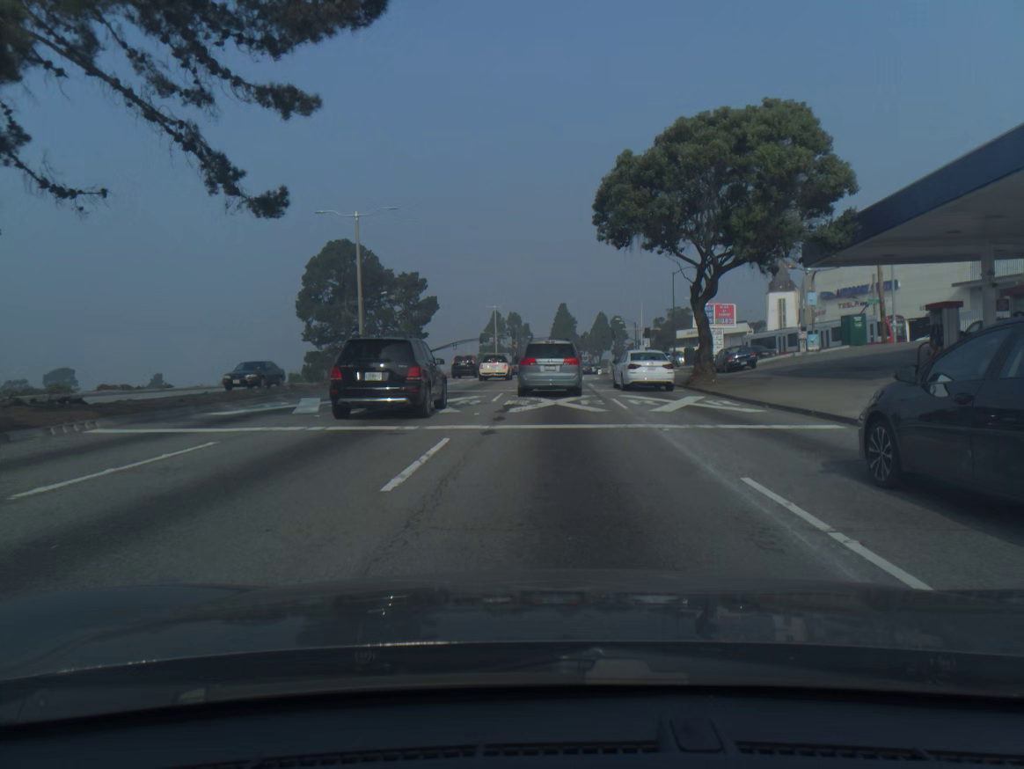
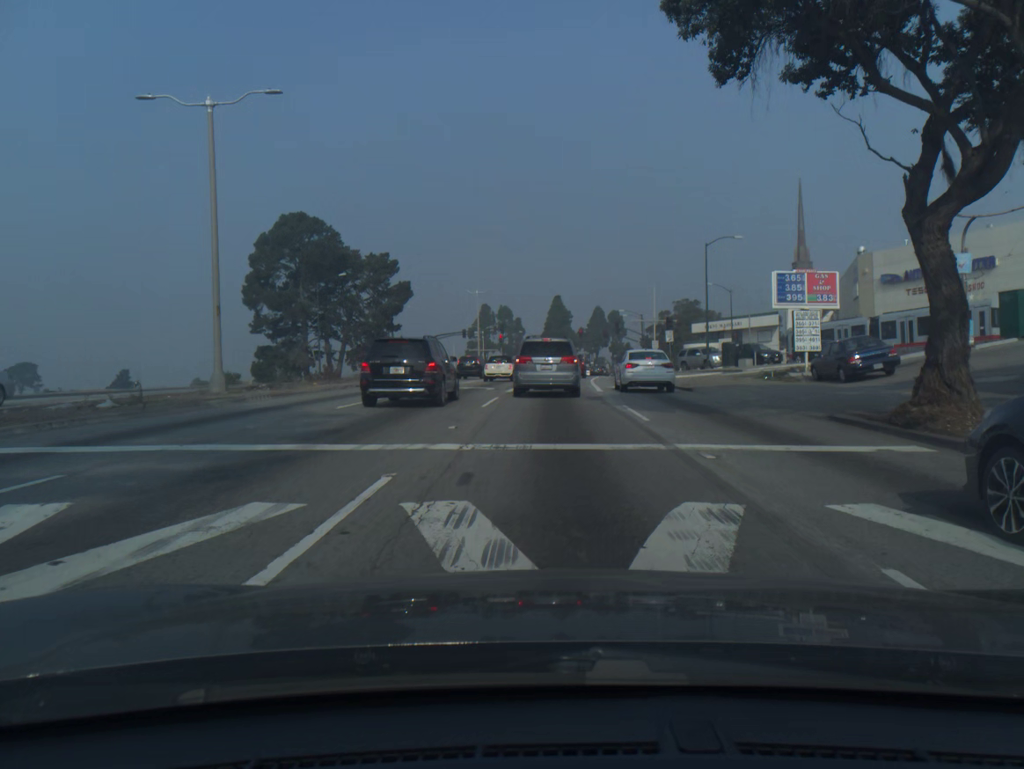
(+0.1, +18.3) m; 0°
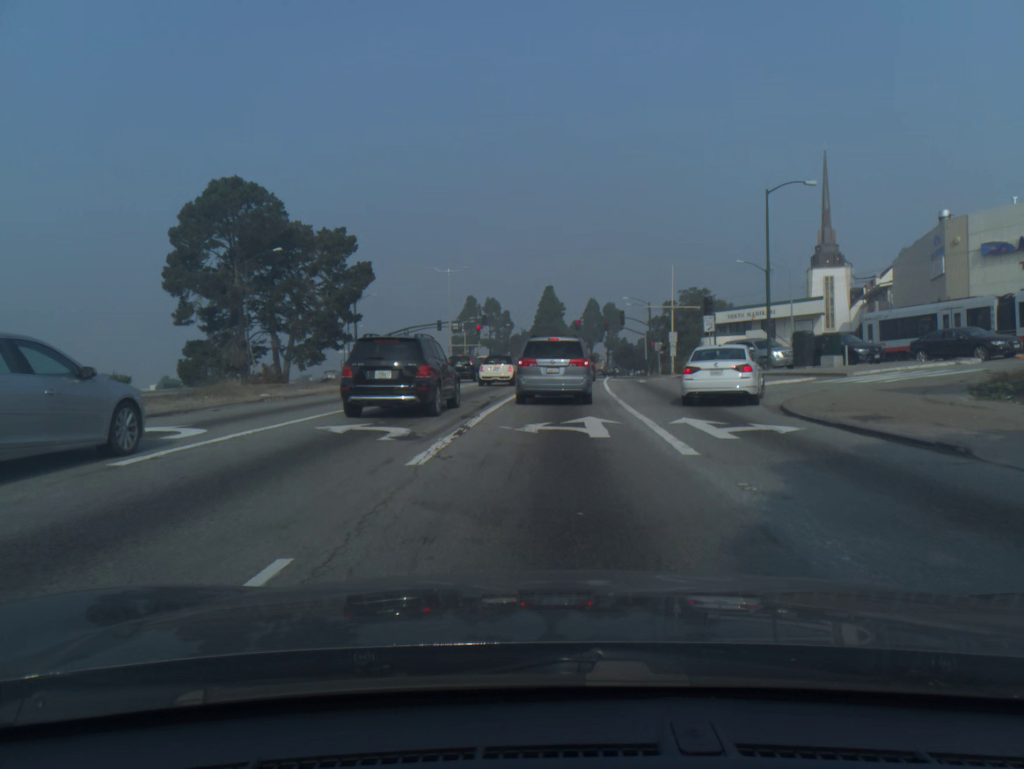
(+0.1, +18.1) m; +1°
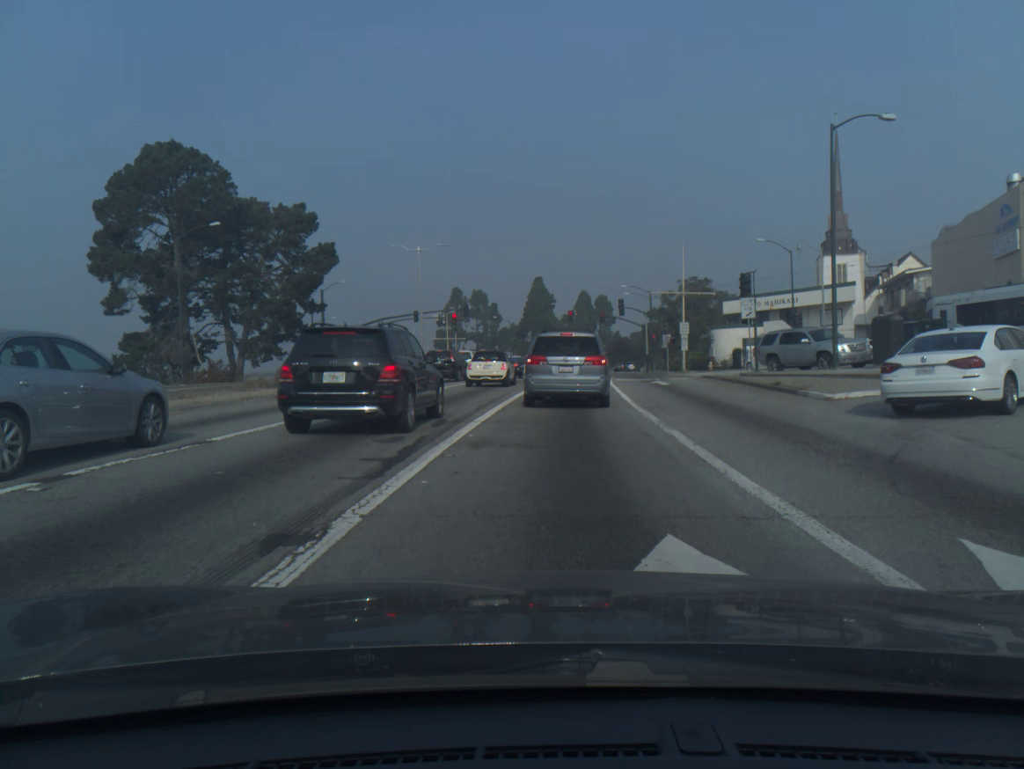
(+0.1, +10.7) m; +1°
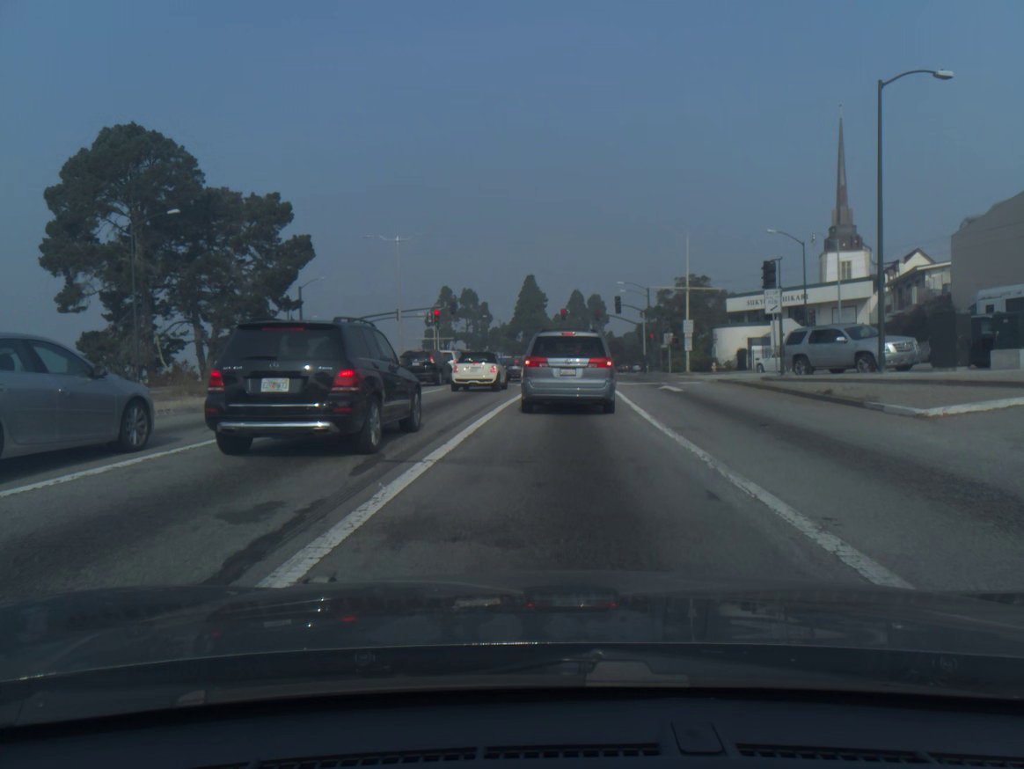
(0.0, +4.9) m; +1°
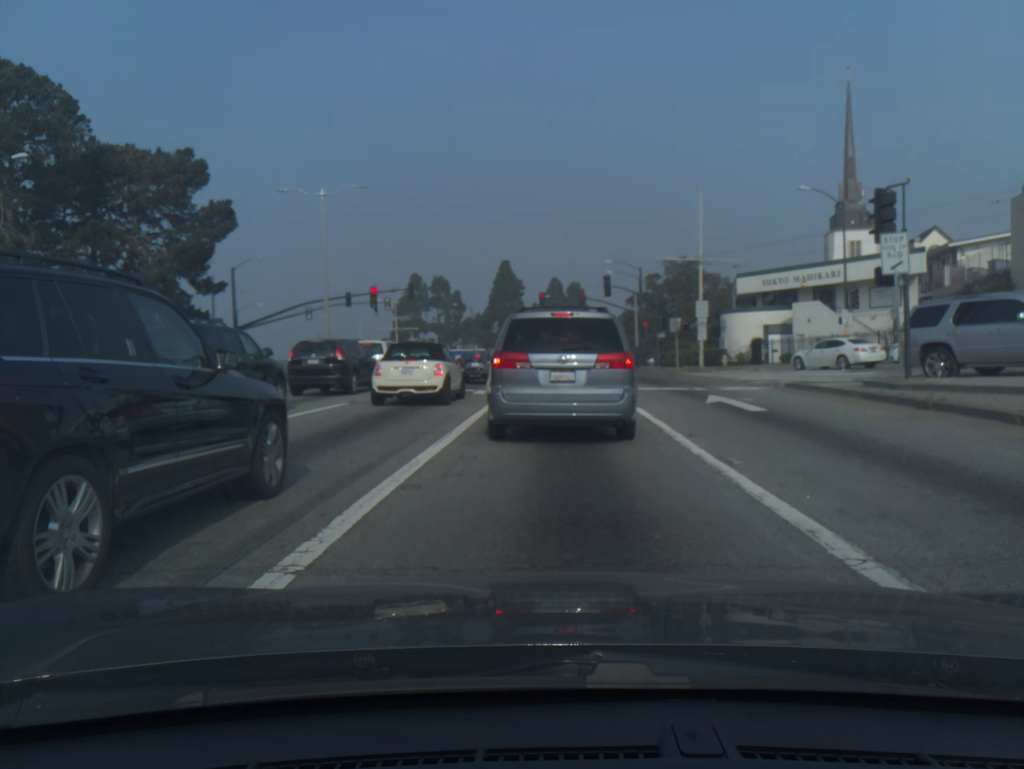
(+0.1, +12.2) m; +1°
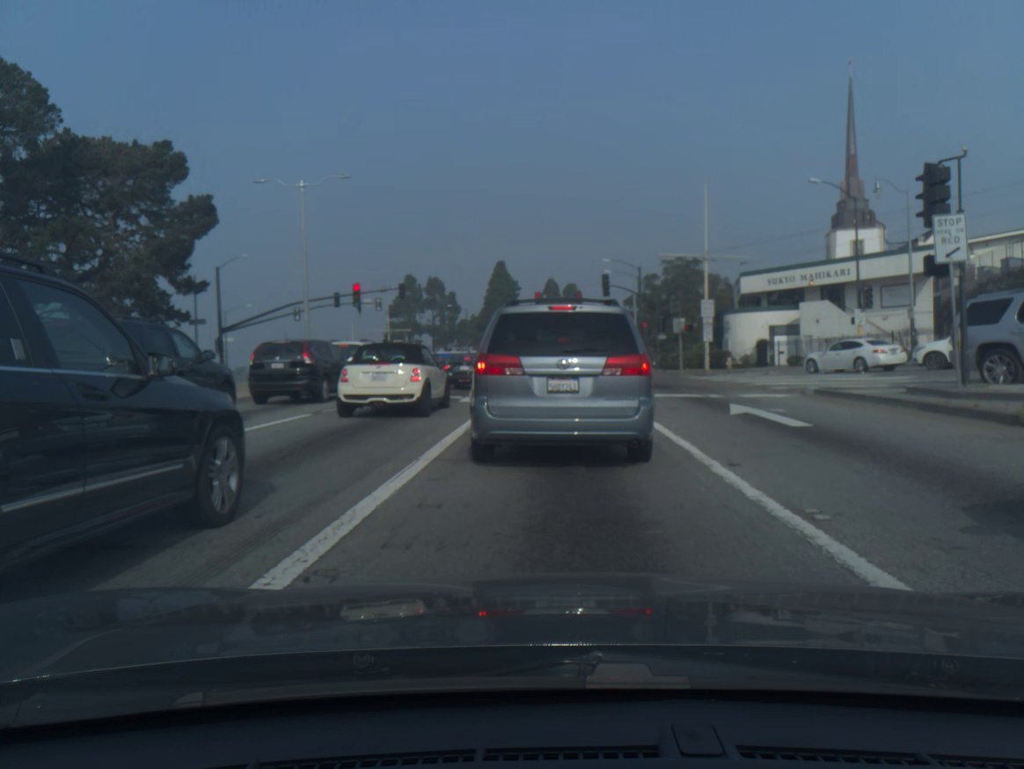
(0.0, +2.7) m; 0°
